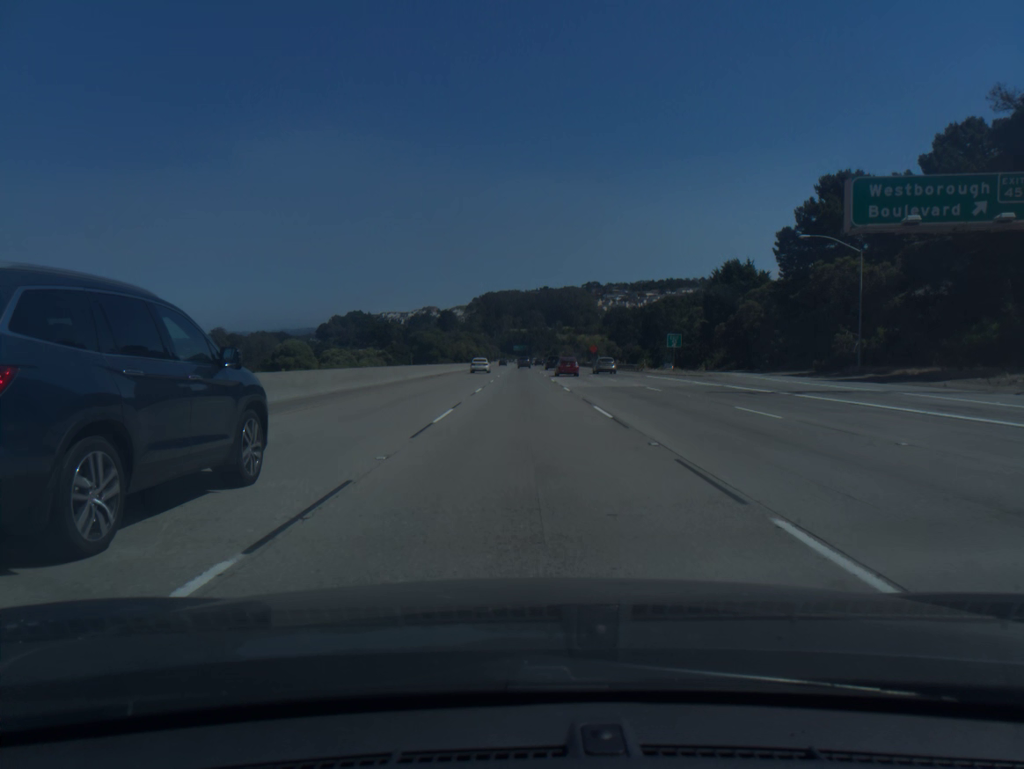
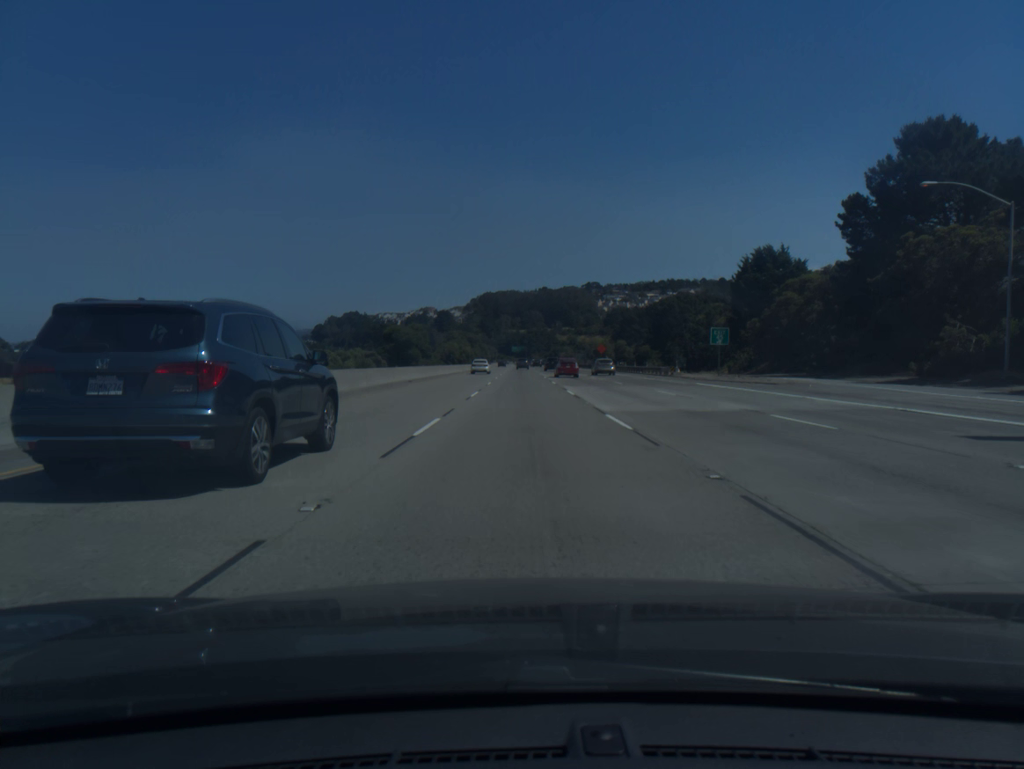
(0.0, +17.5) m; 0°
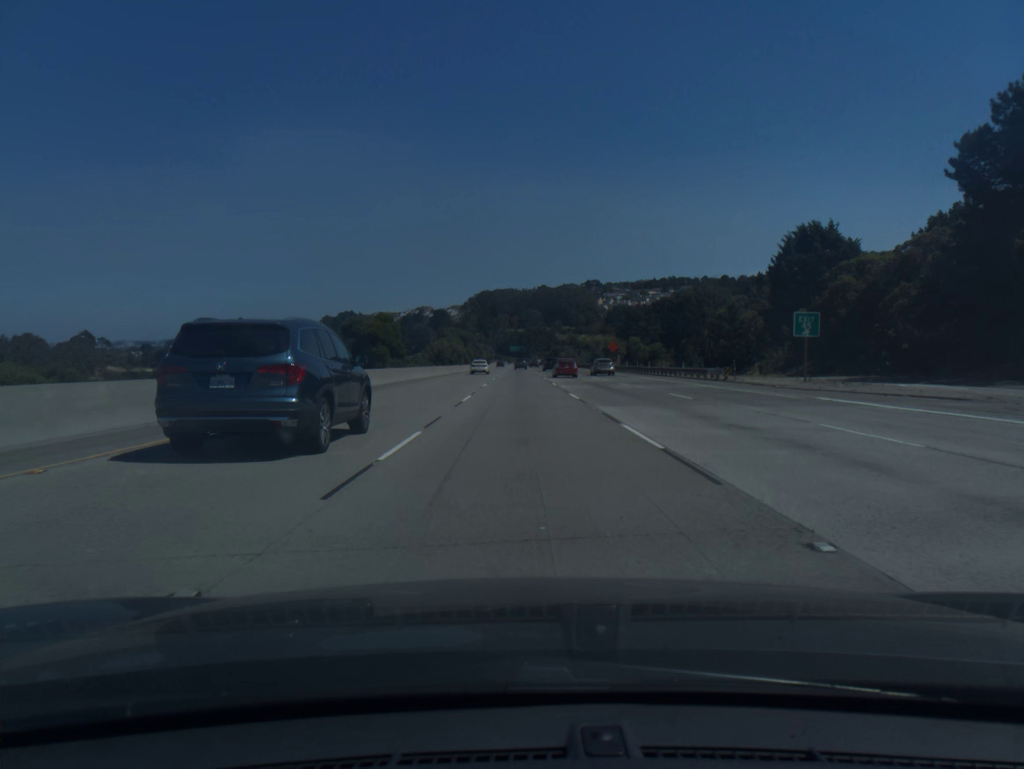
(0.0, +17.7) m; 0°
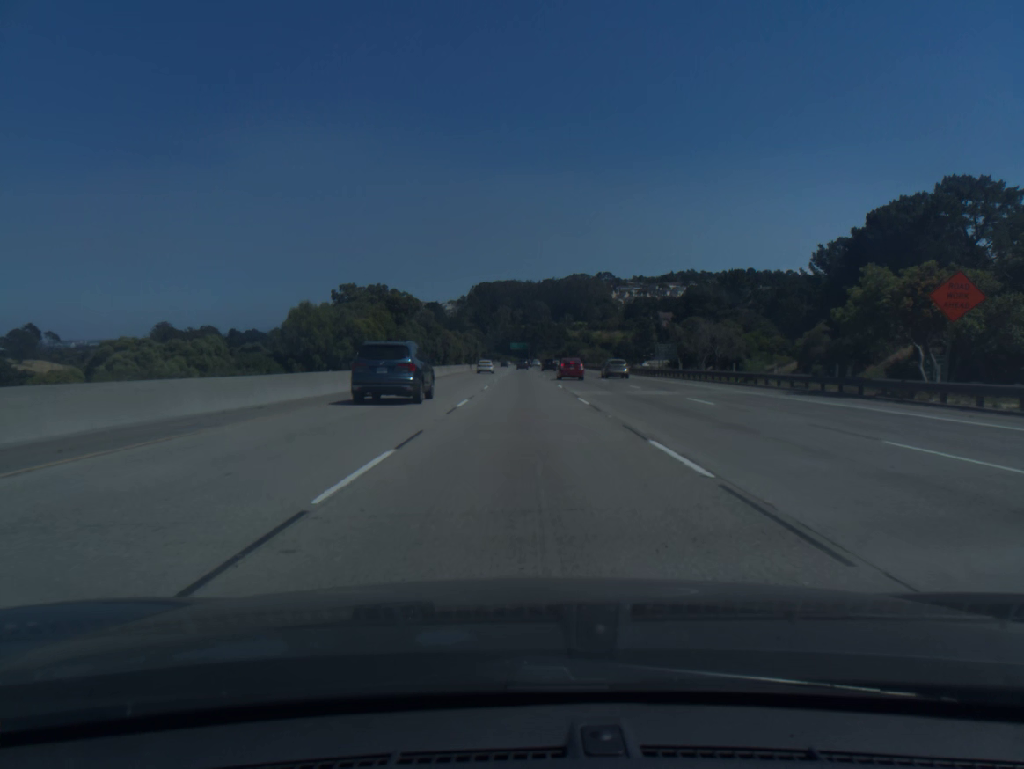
(-0.2, +90.2) m; 0°
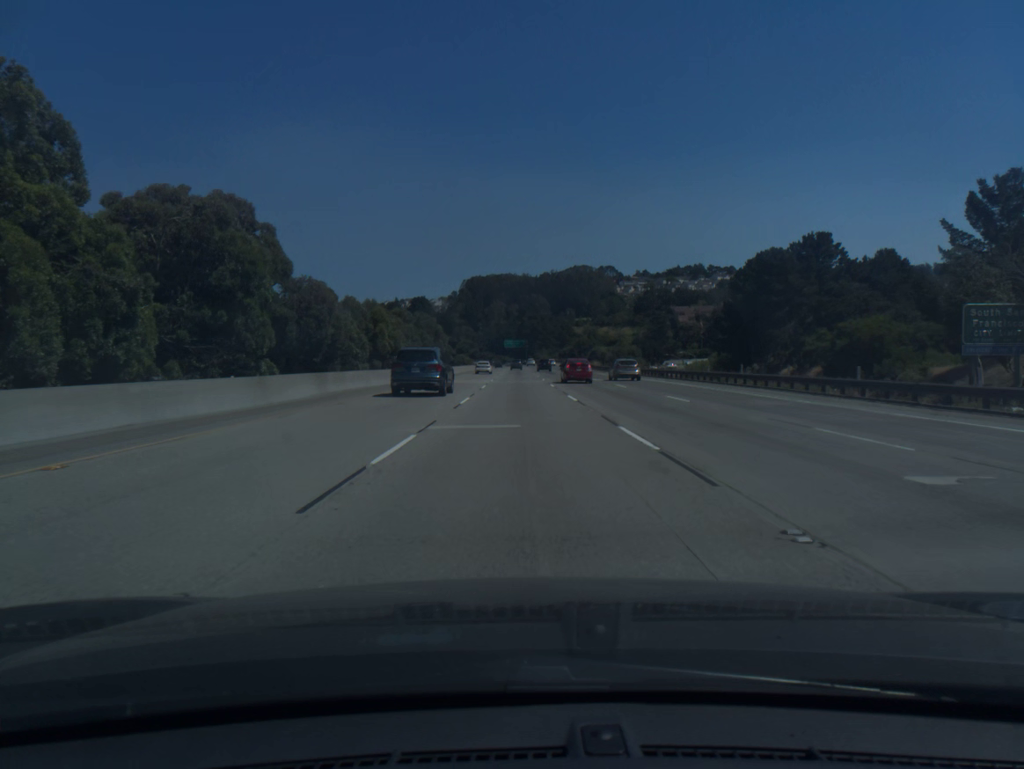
(+0.2, +55.7) m; 0°
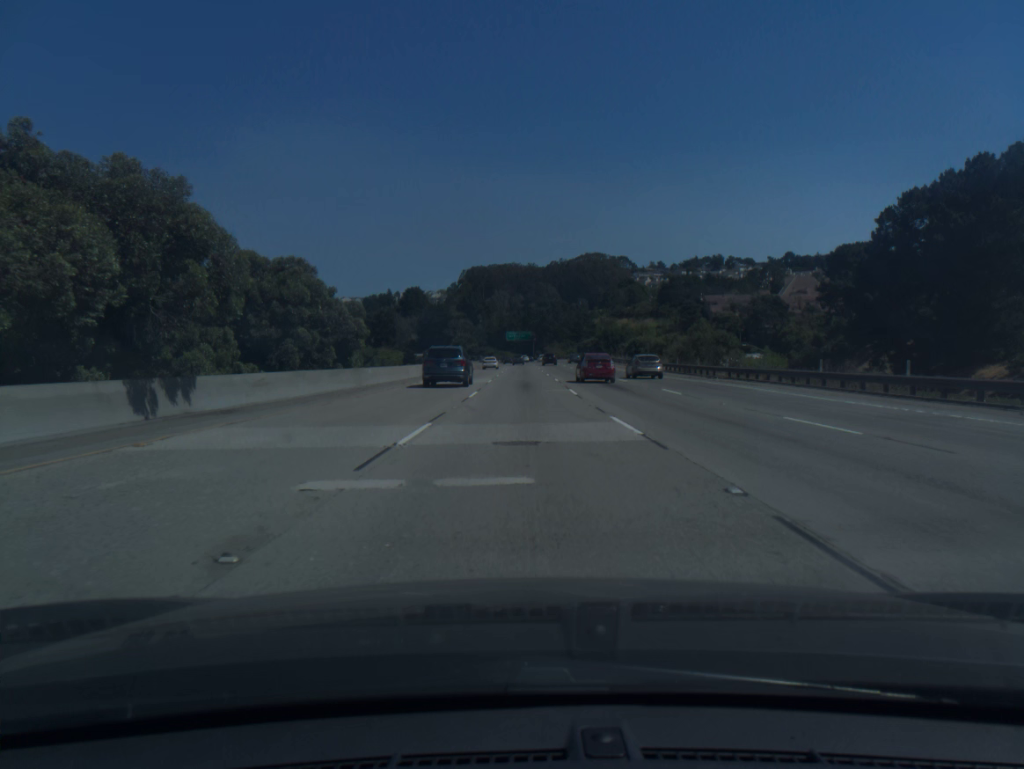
(-0.2, +56.6) m; 0°
